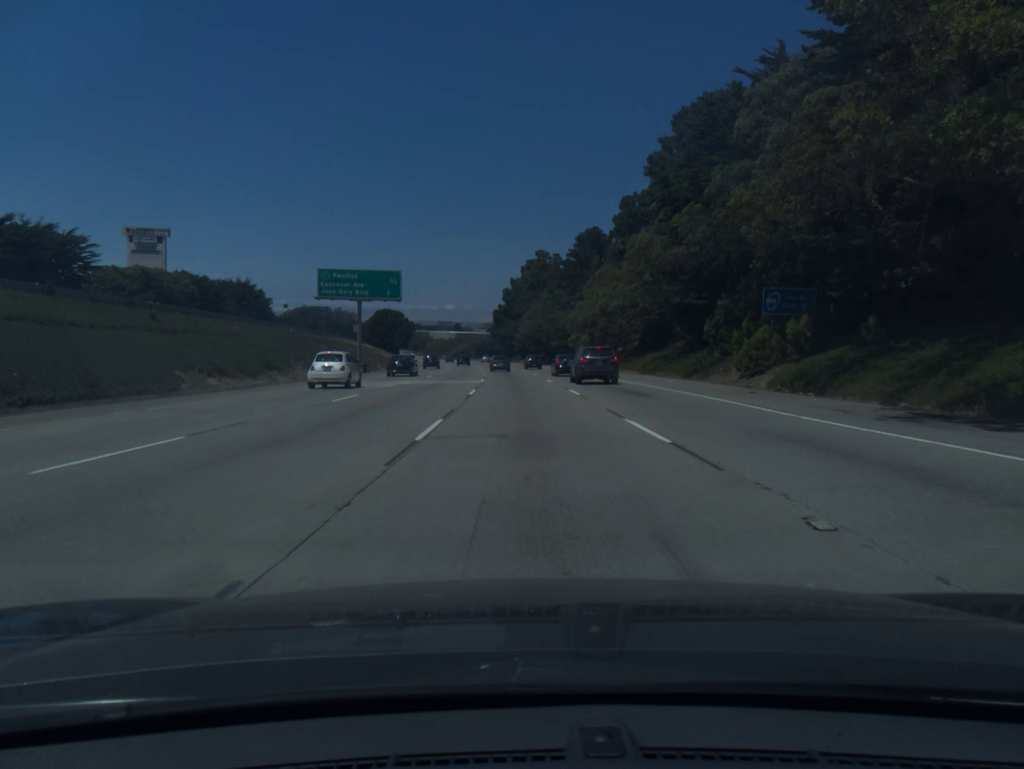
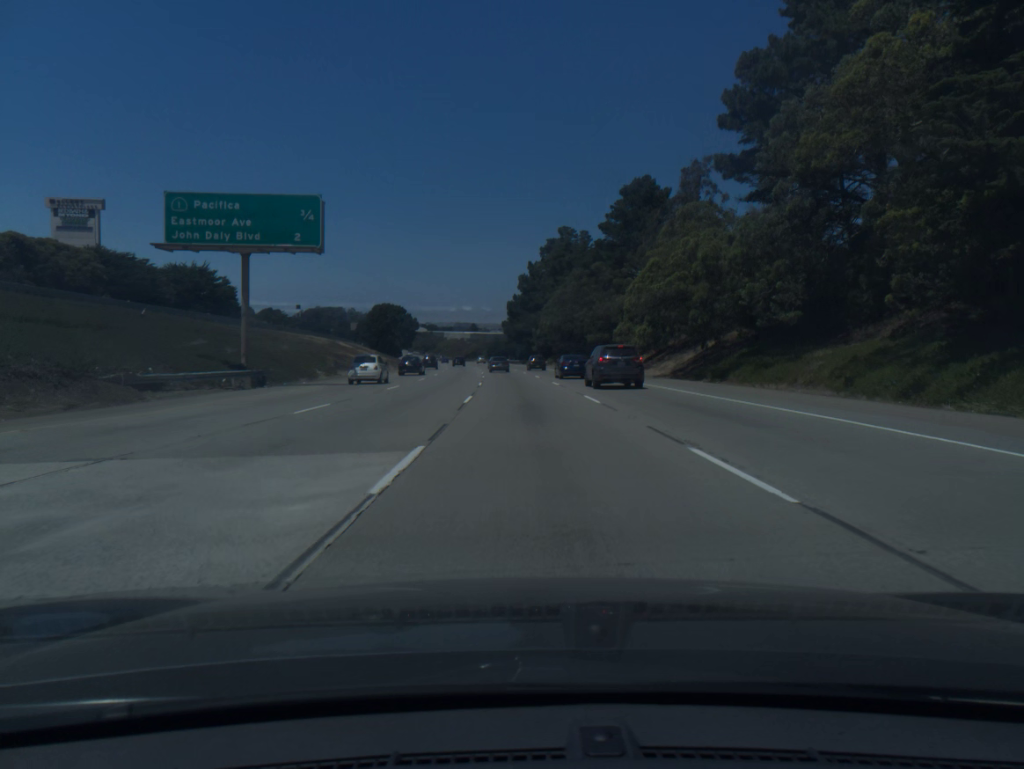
(-0.5, +33.8) m; -1°
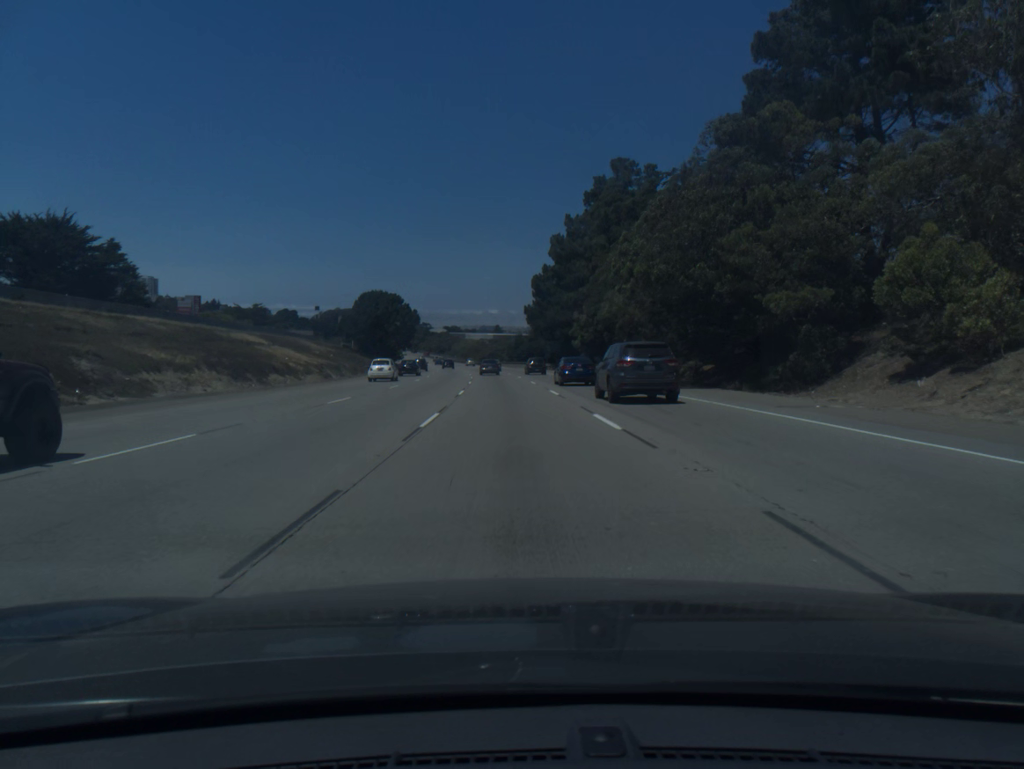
(-0.8, +51.1) m; -2°
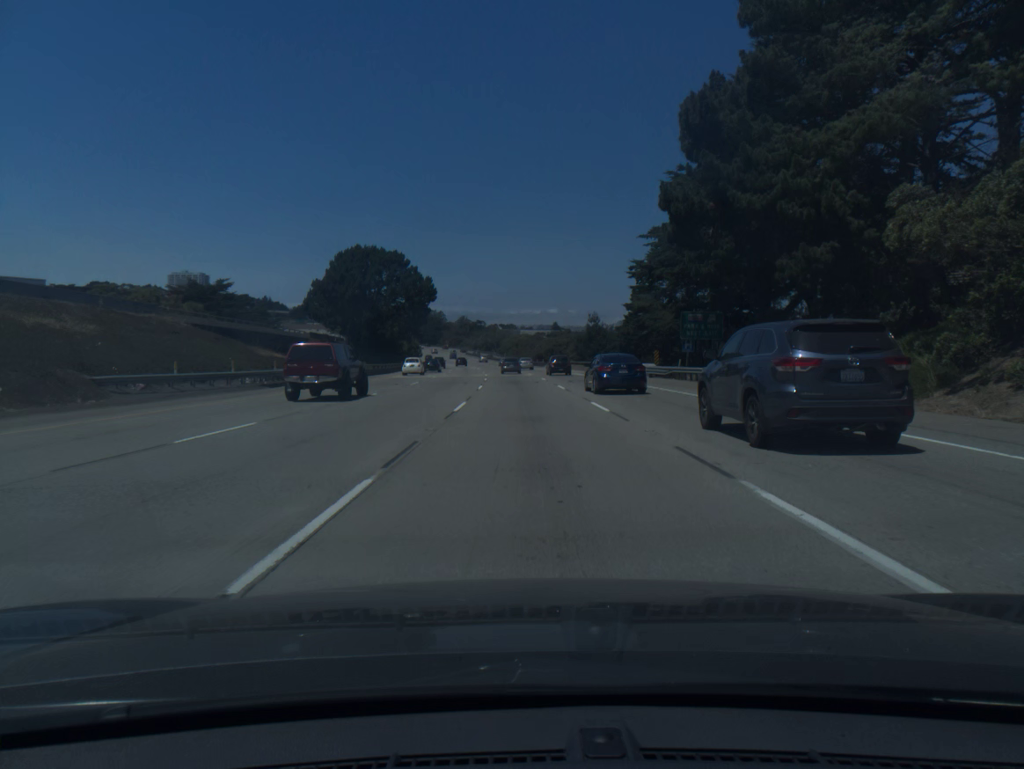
(-2.6, +68.7) m; -4°
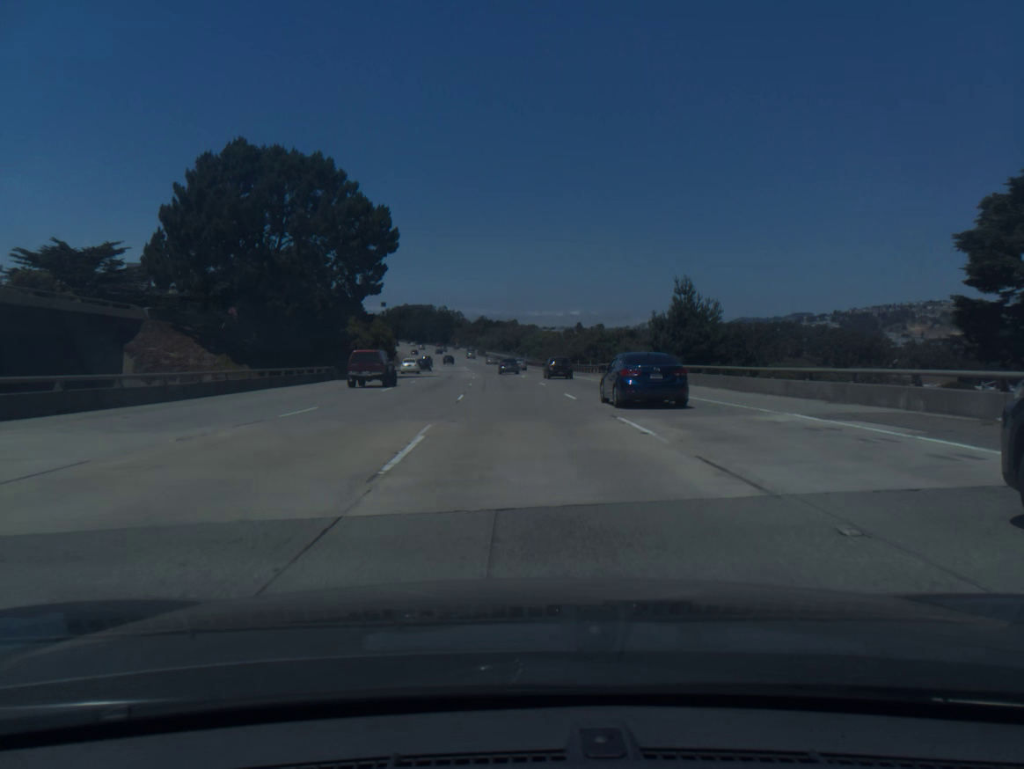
(-0.7, +52.1) m; -1°
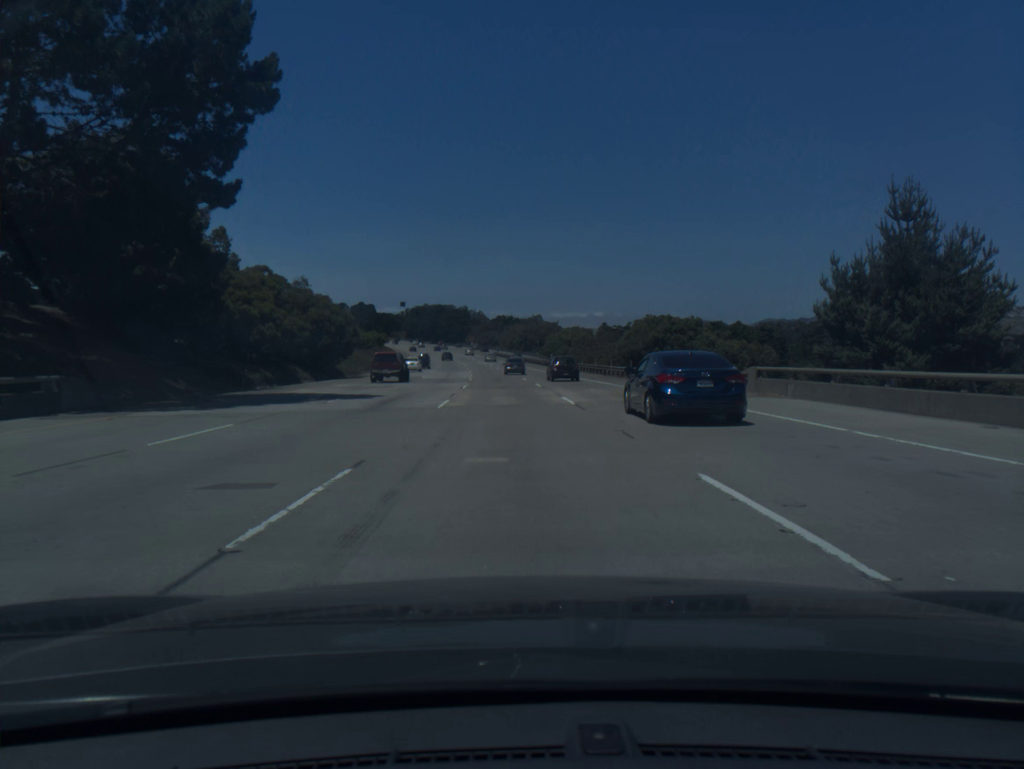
(-0.4, +34.8) m; -2°
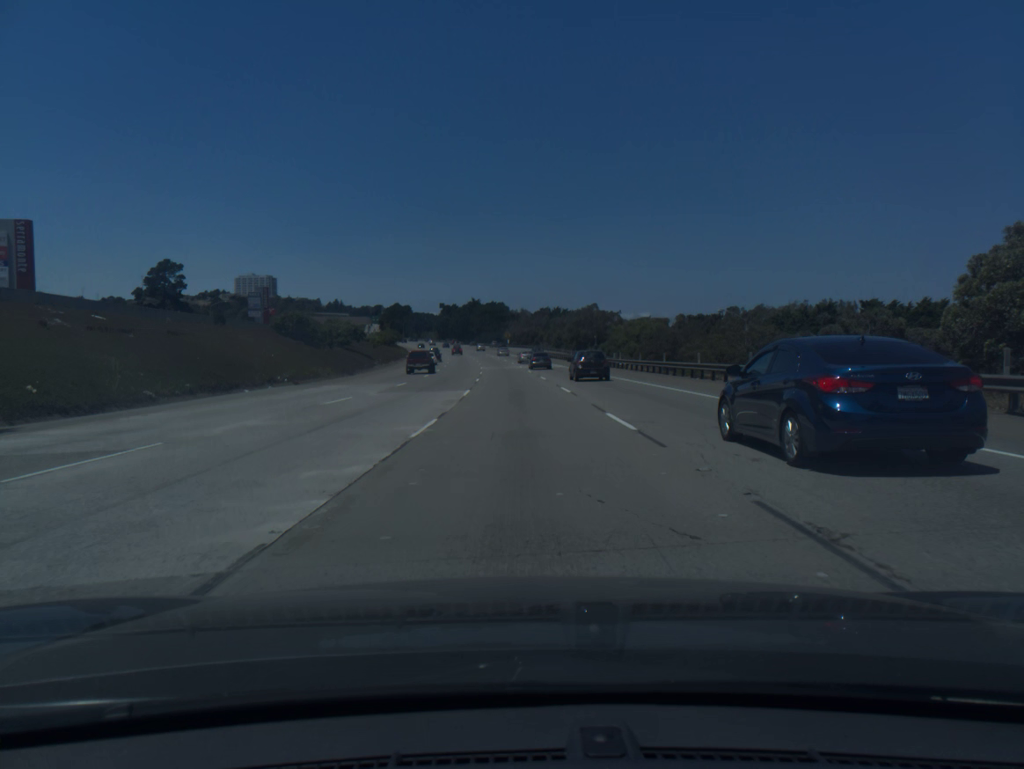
(-1.4, +52.4) m; -3°
